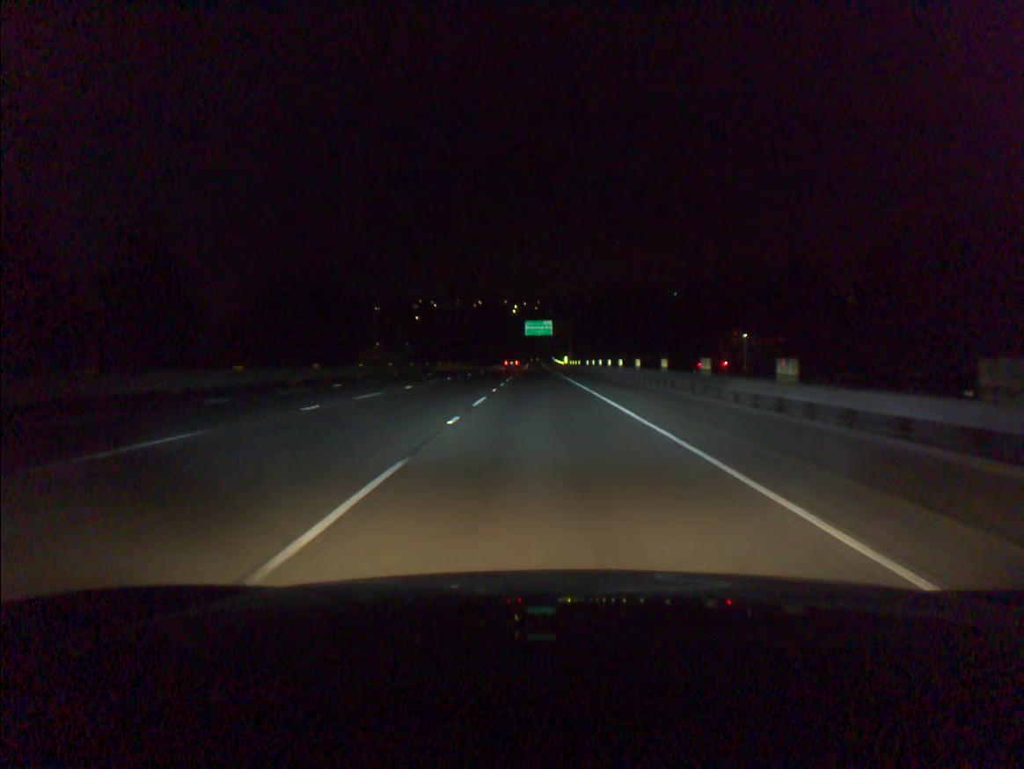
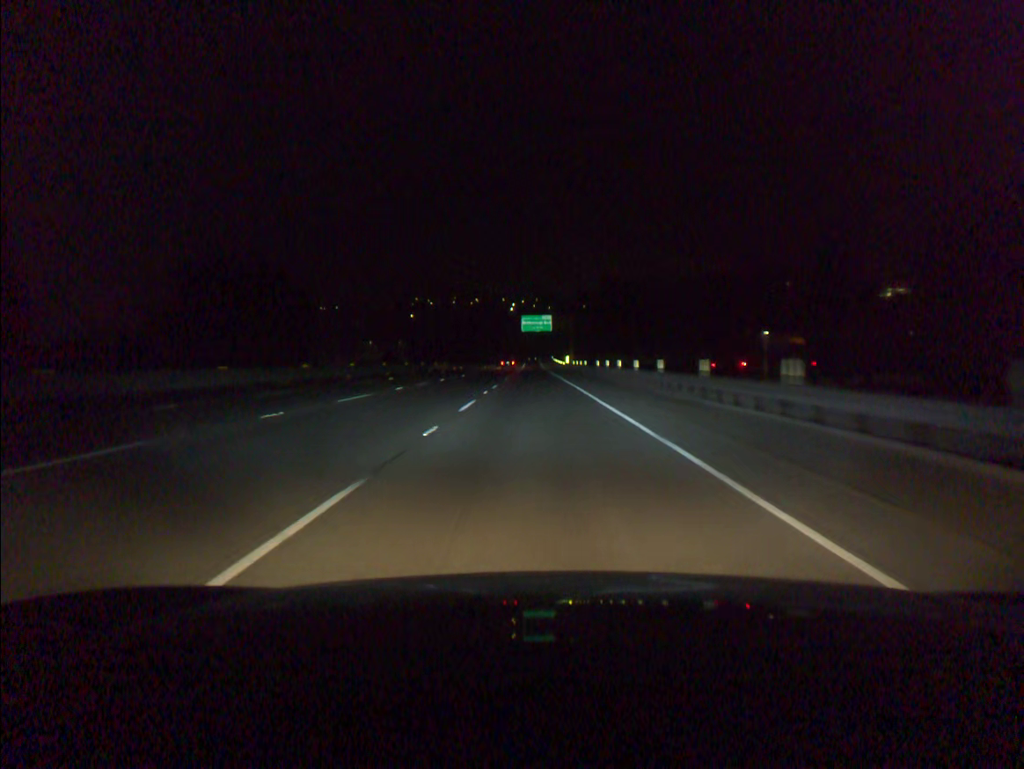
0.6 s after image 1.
(0.0, +16.1) m; 0°
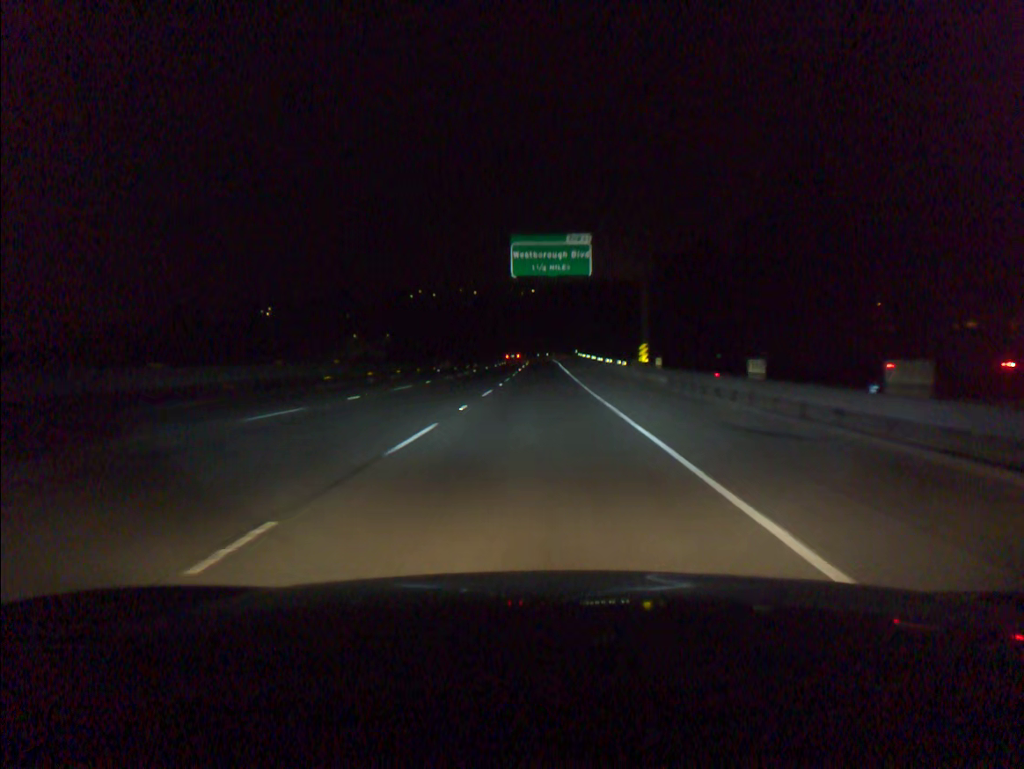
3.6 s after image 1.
(-0.6, +80.7) m; -1°
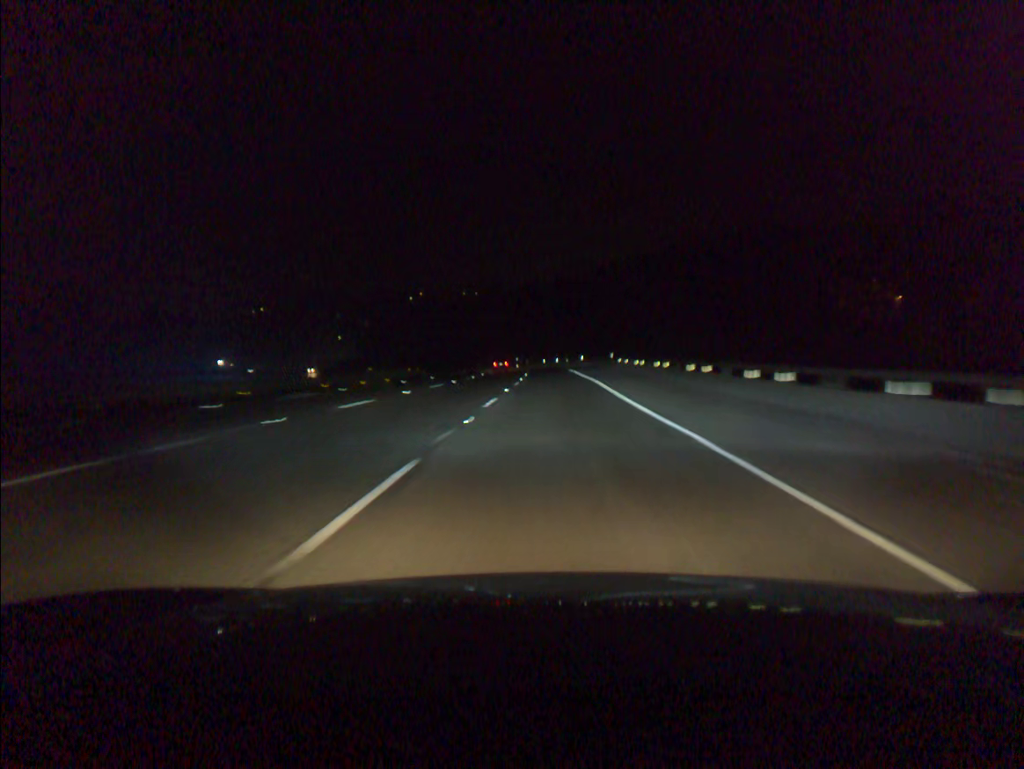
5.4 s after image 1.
(-0.2, +48.7) m; 0°
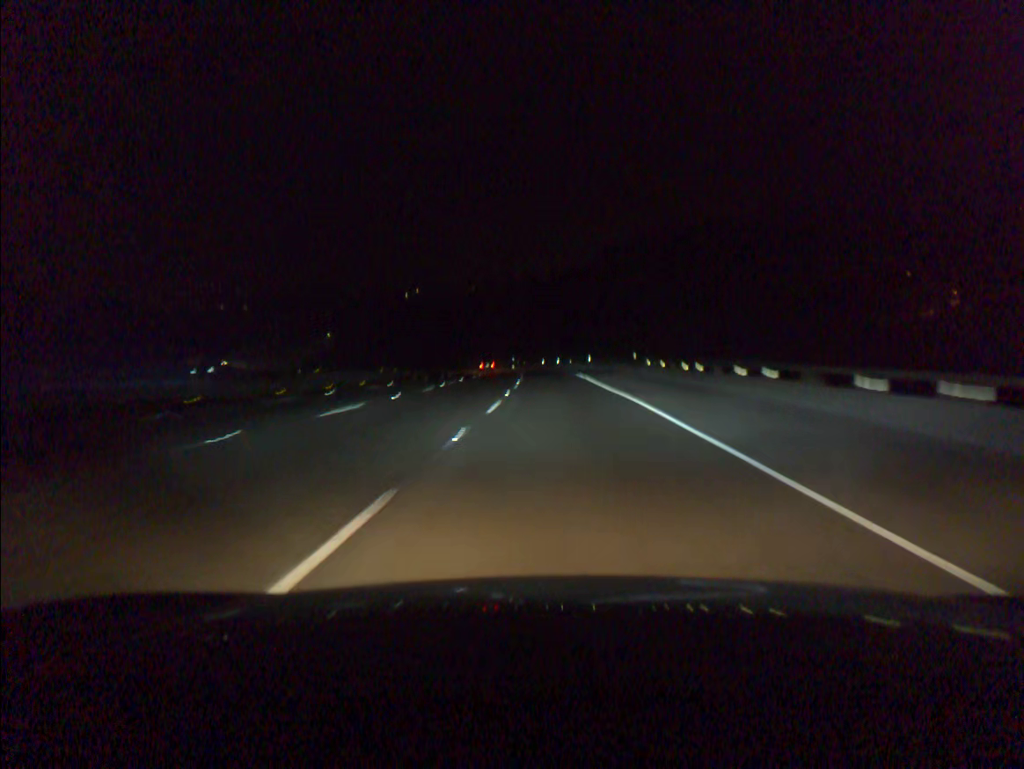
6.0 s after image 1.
(0.0, +16.2) m; 0°
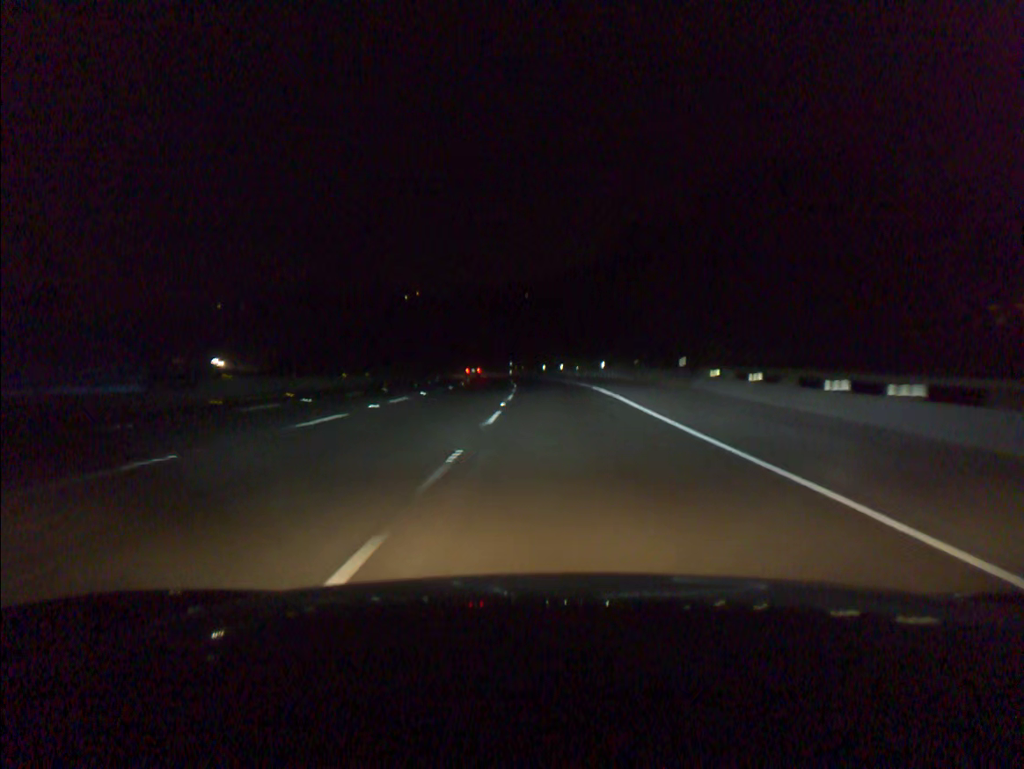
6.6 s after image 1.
(0.0, +16.2) m; 0°
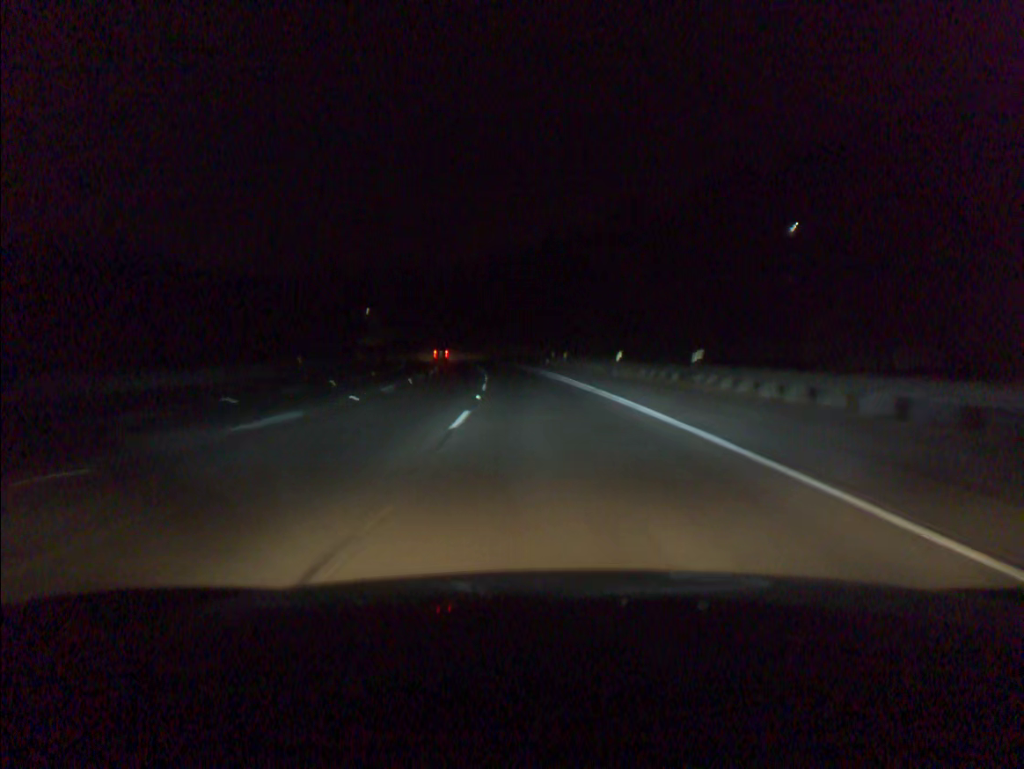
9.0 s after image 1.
(-1.2, +64.8) m; -3°
